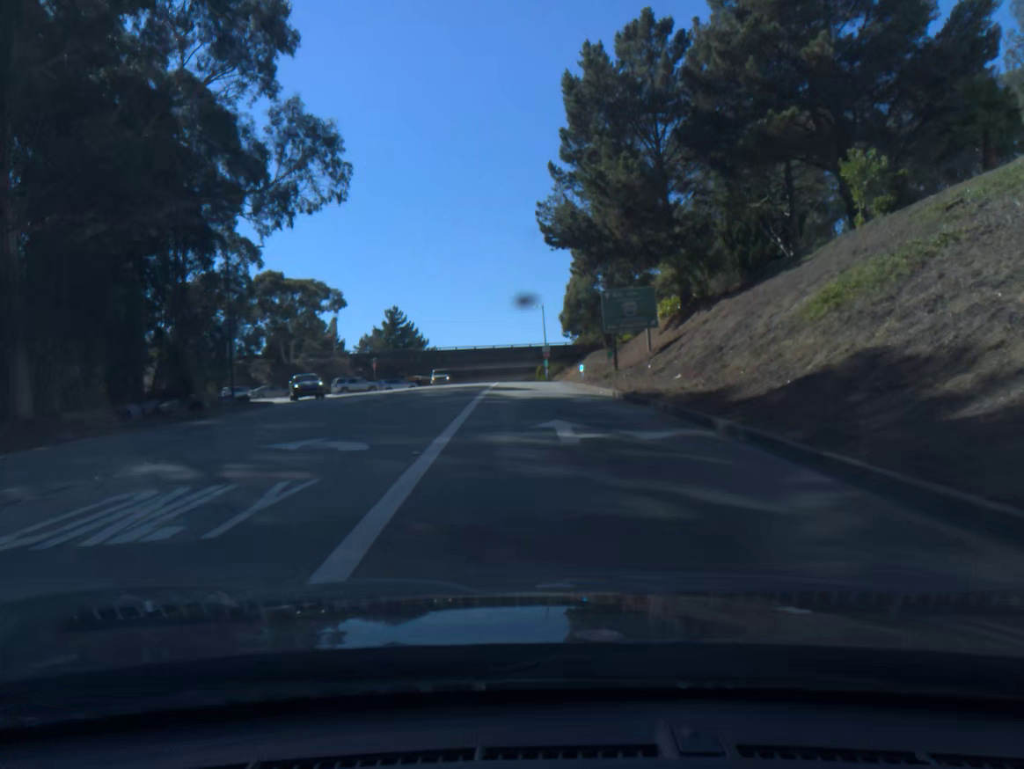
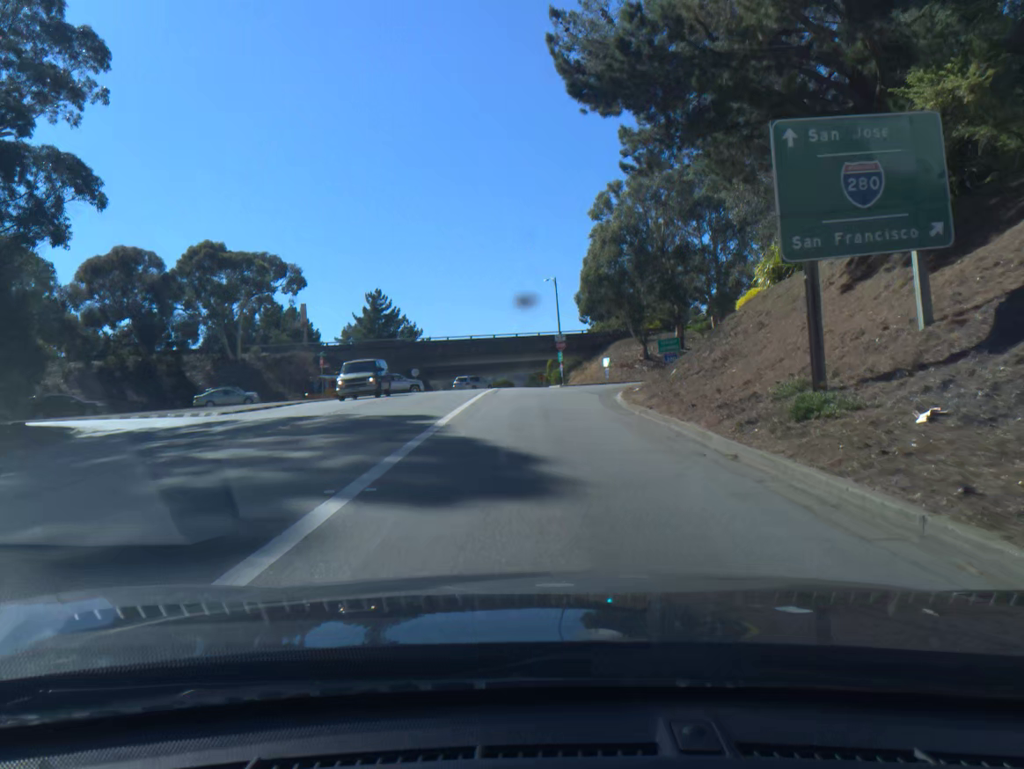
(-0.4, +24.0) m; -1°
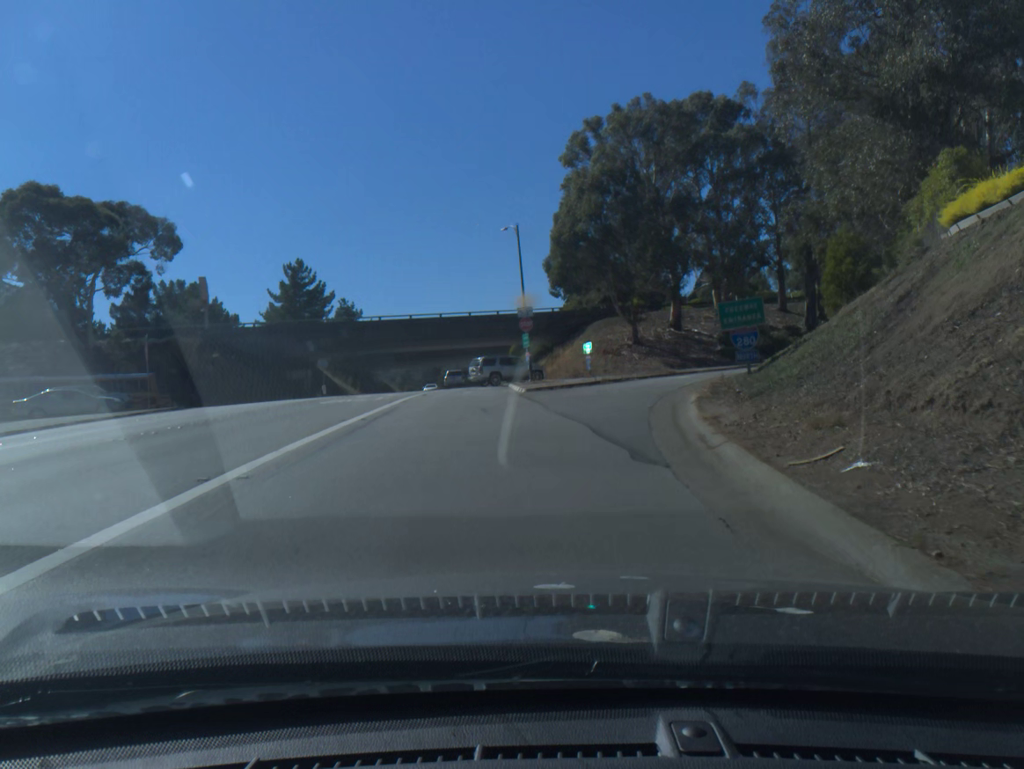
(+0.3, +21.5) m; +2°
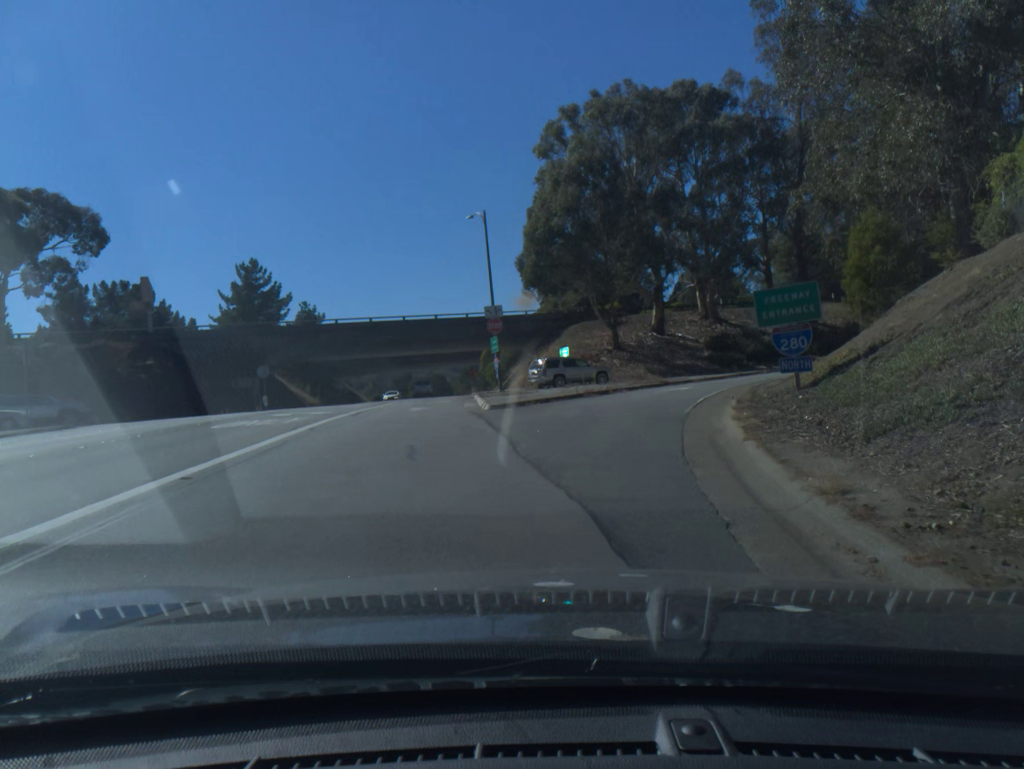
(+0.1, +6.5) m; +2°
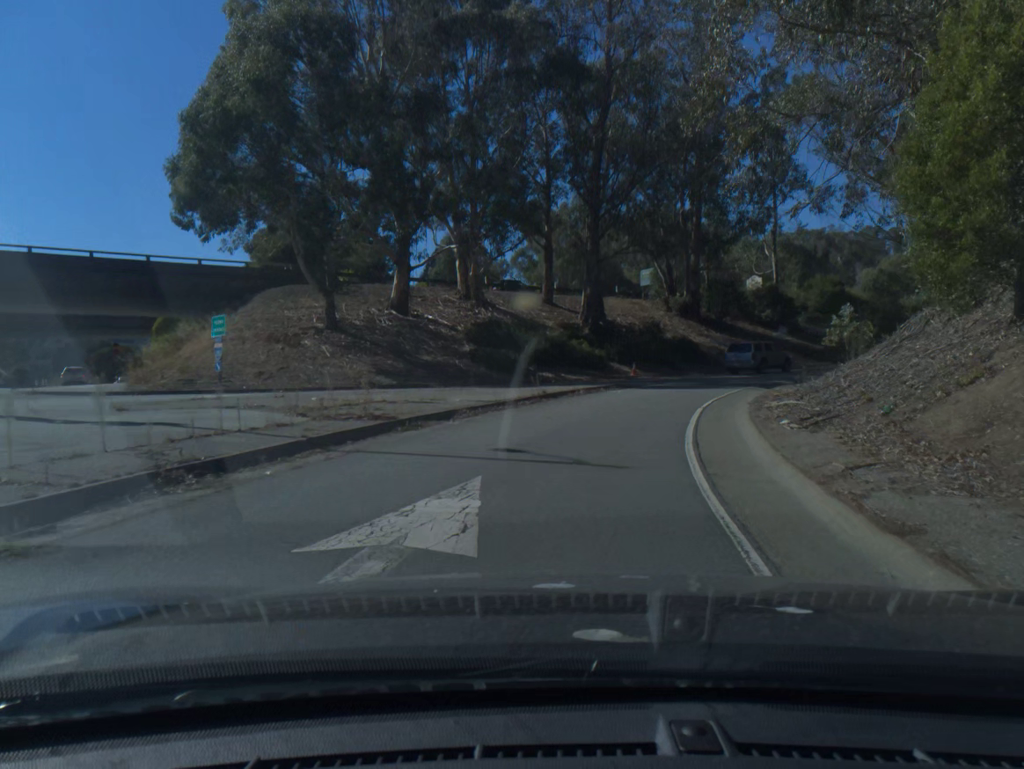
(+3.6, +23.3) m; +18°
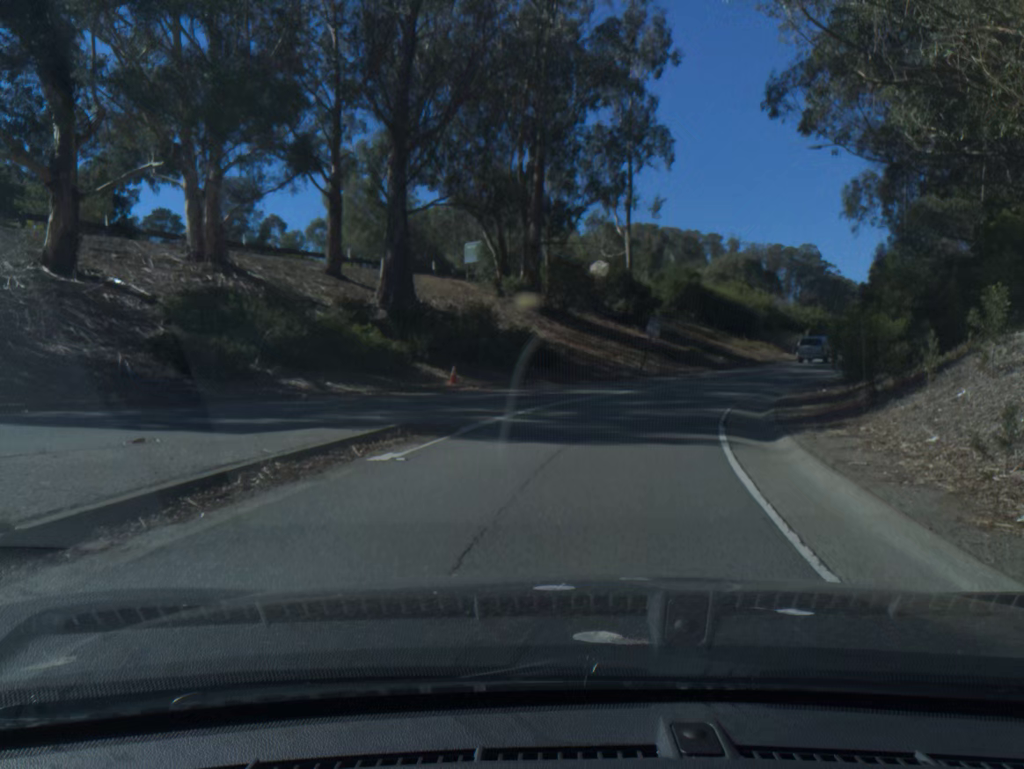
(+1.9, +17.0) m; +13°
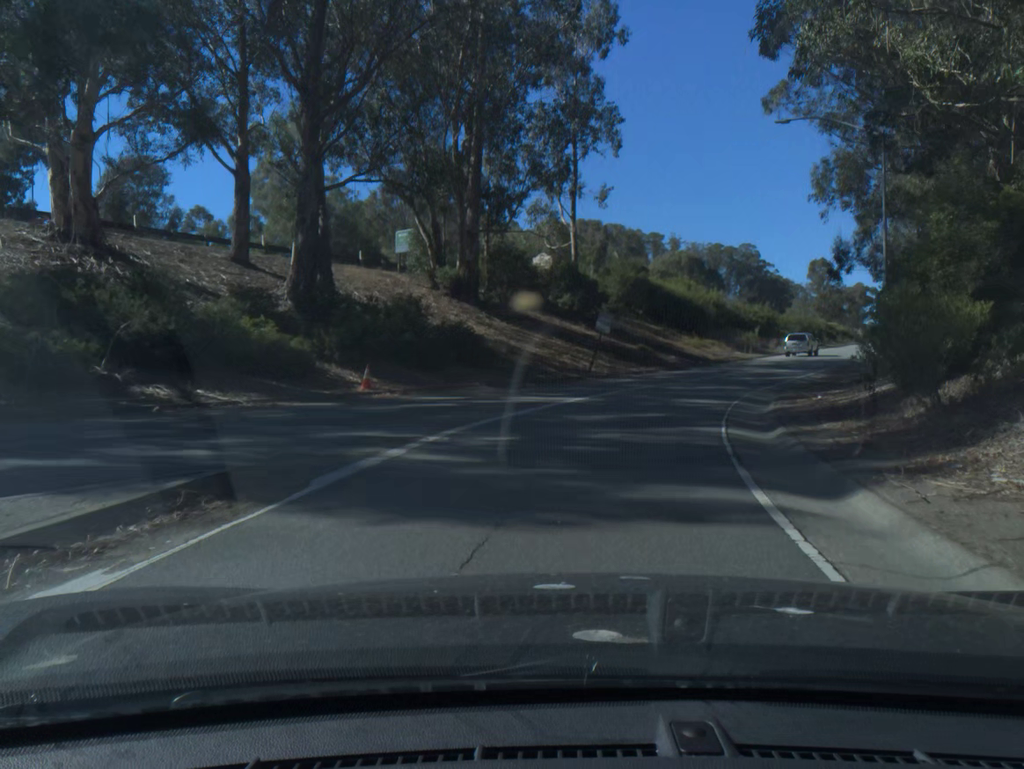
(+0.2, +5.0) m; +5°
